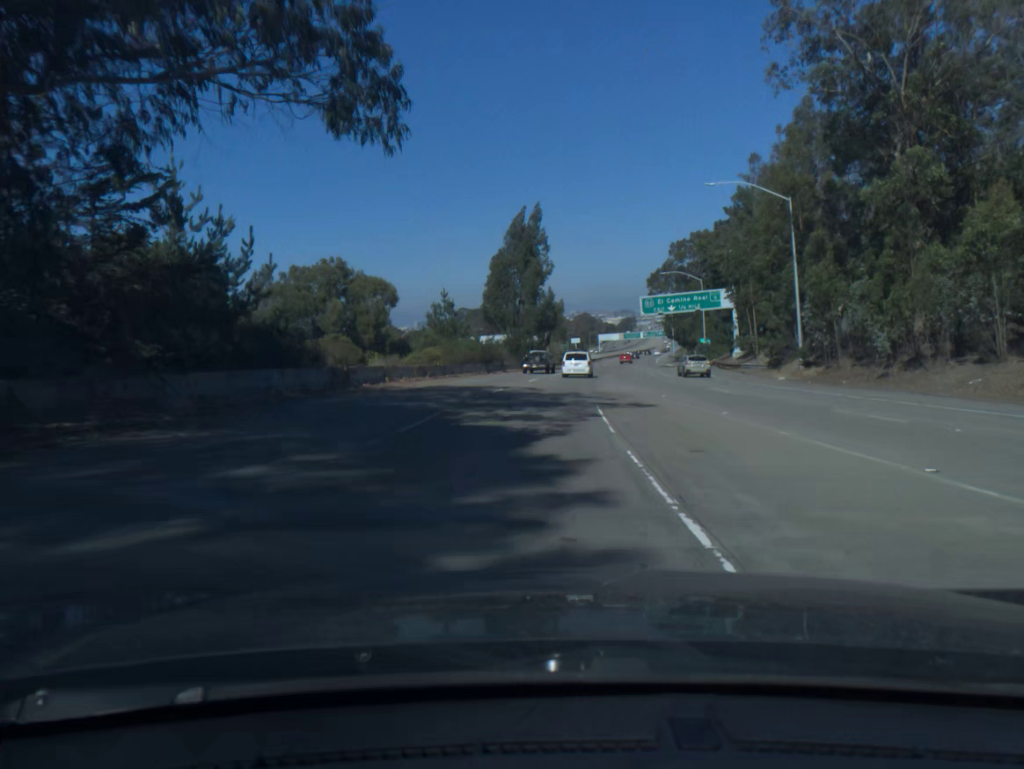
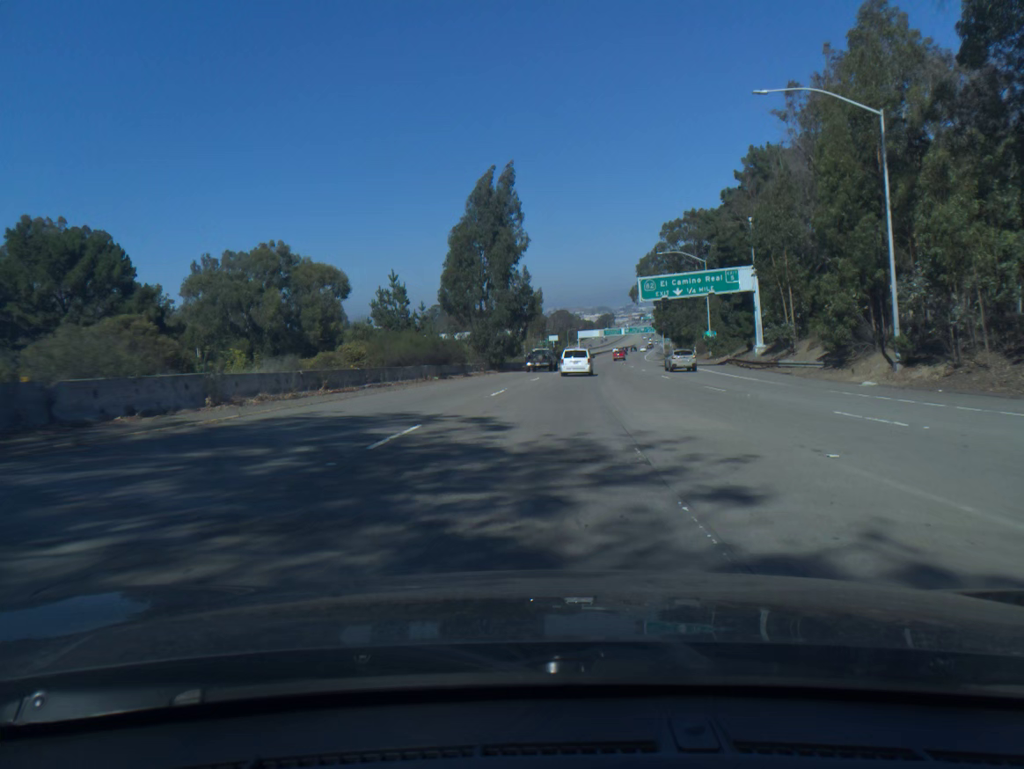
(+0.2, +16.6) m; +2°
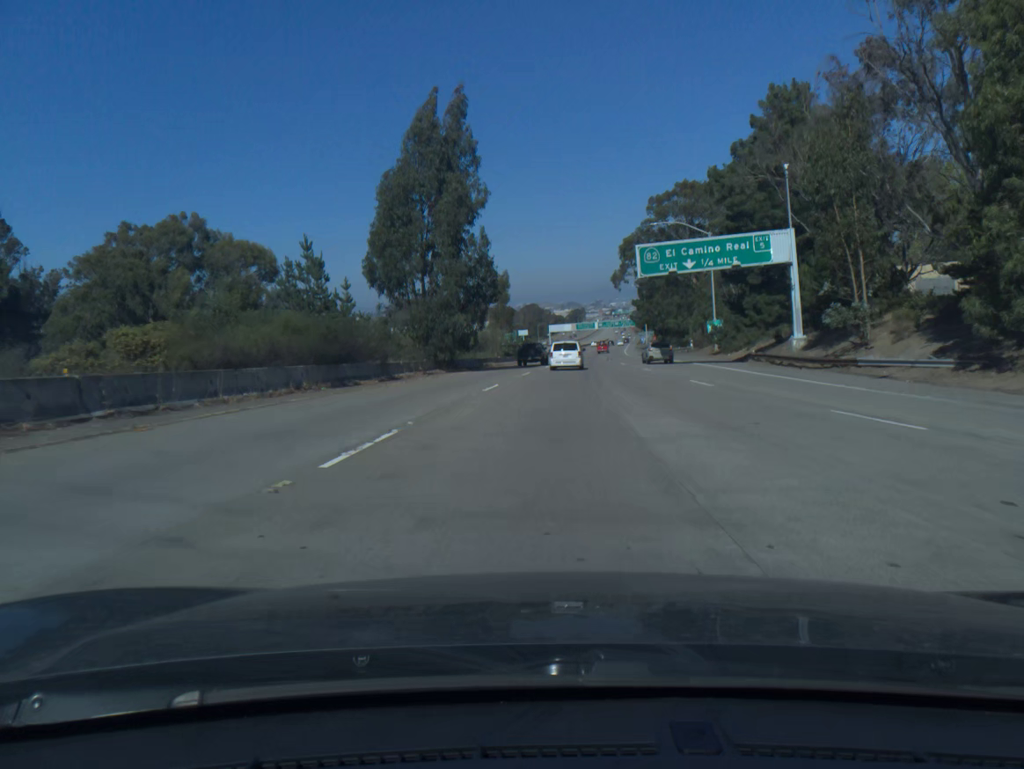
(+0.3, +16.9) m; +2°
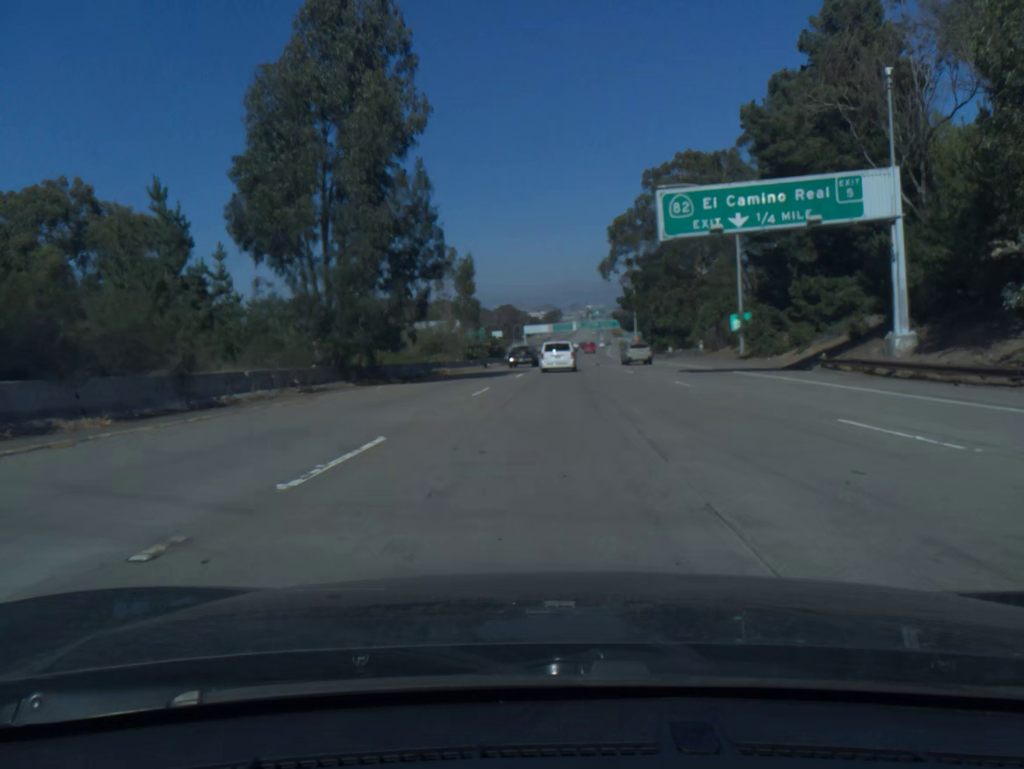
(+0.3, +17.1) m; +2°
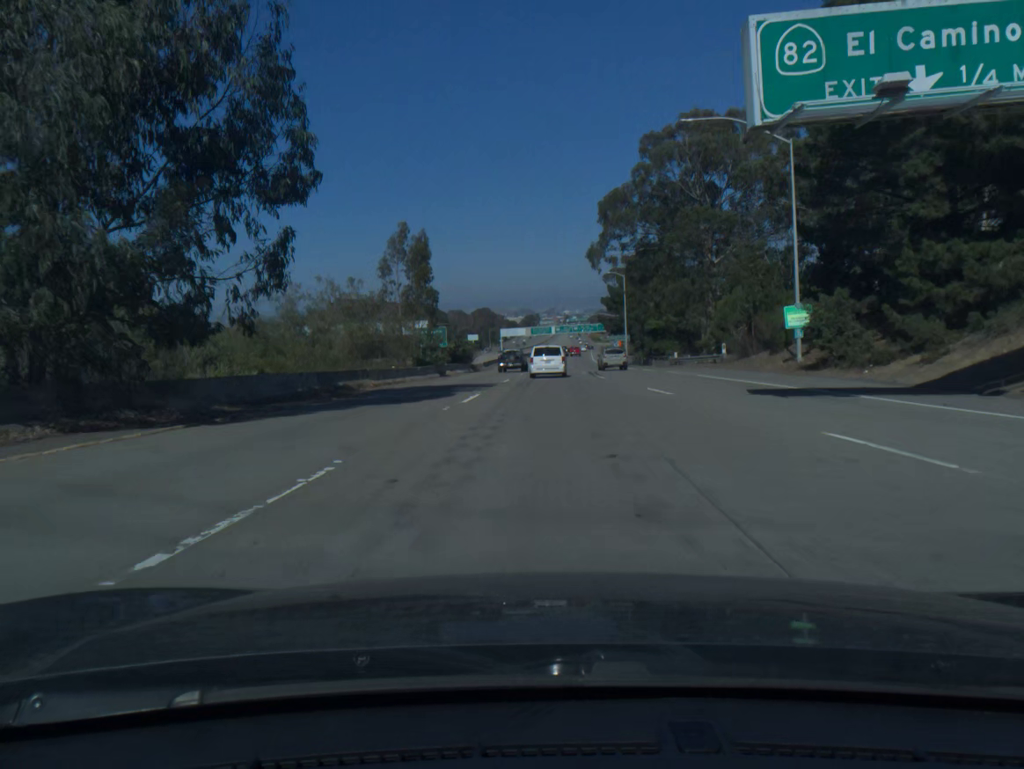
(+0.3, +17.1) m; +2°
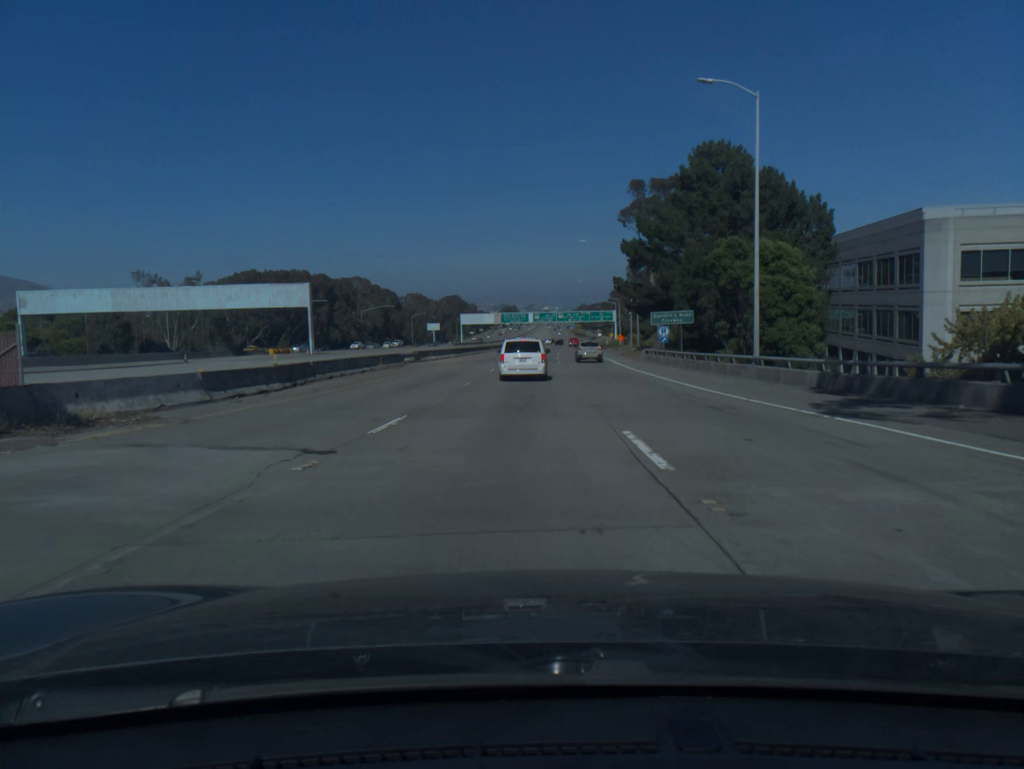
(+1.6, +68.9) m; +2°
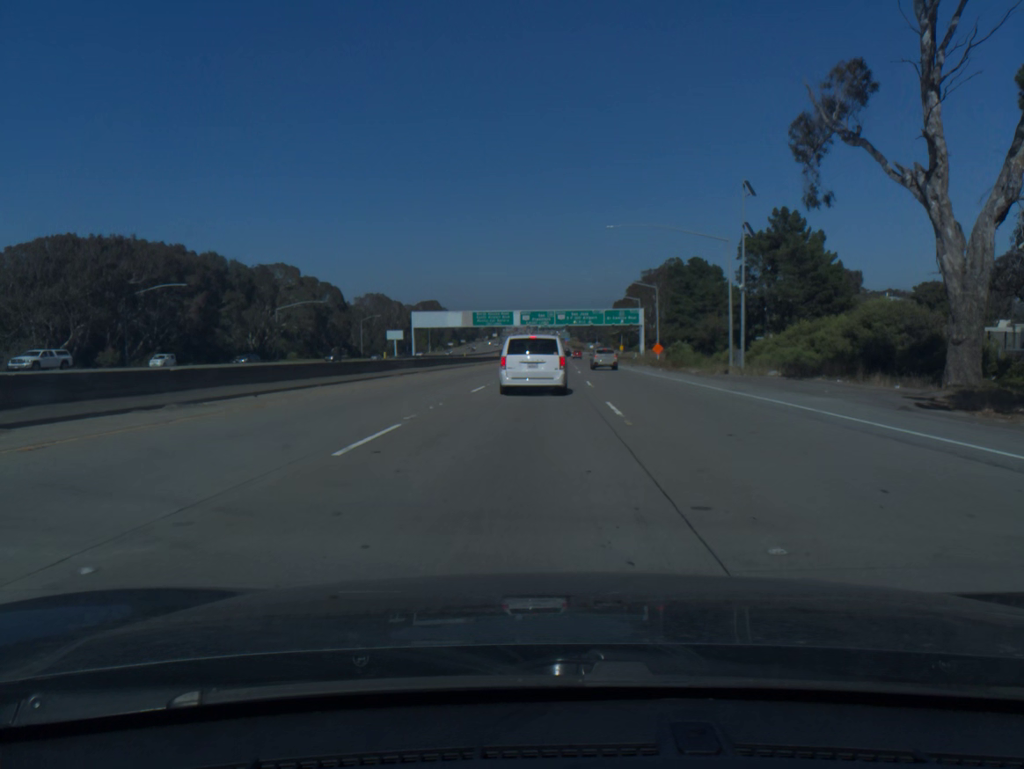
(+0.1, +67.5) m; +1°
